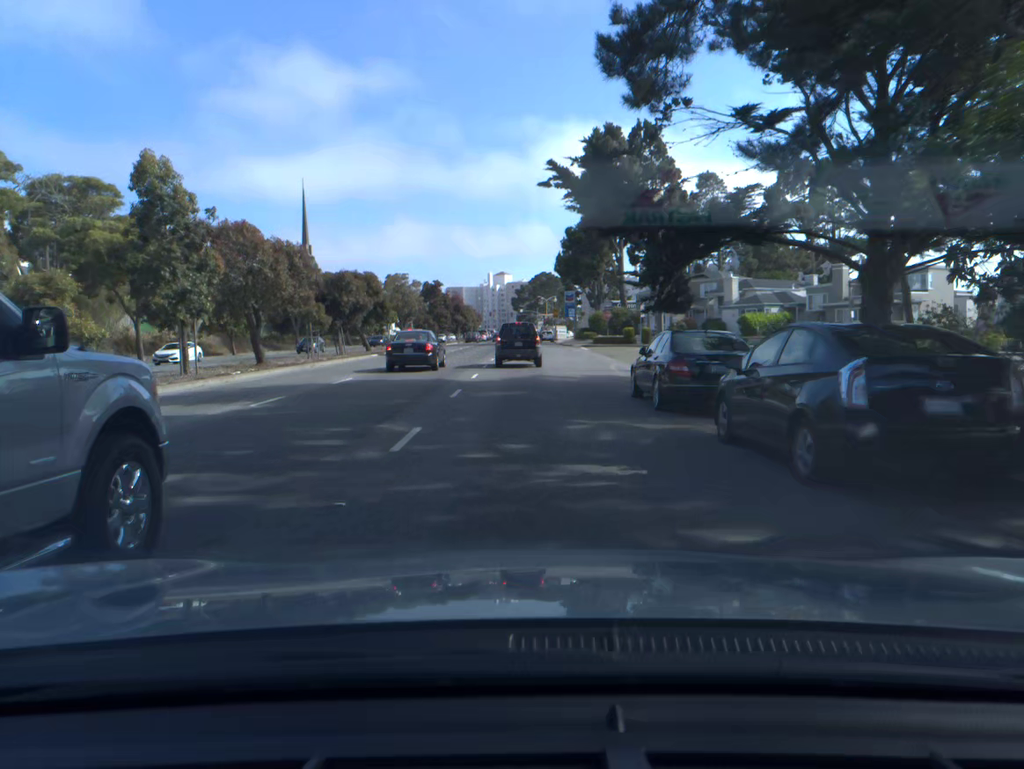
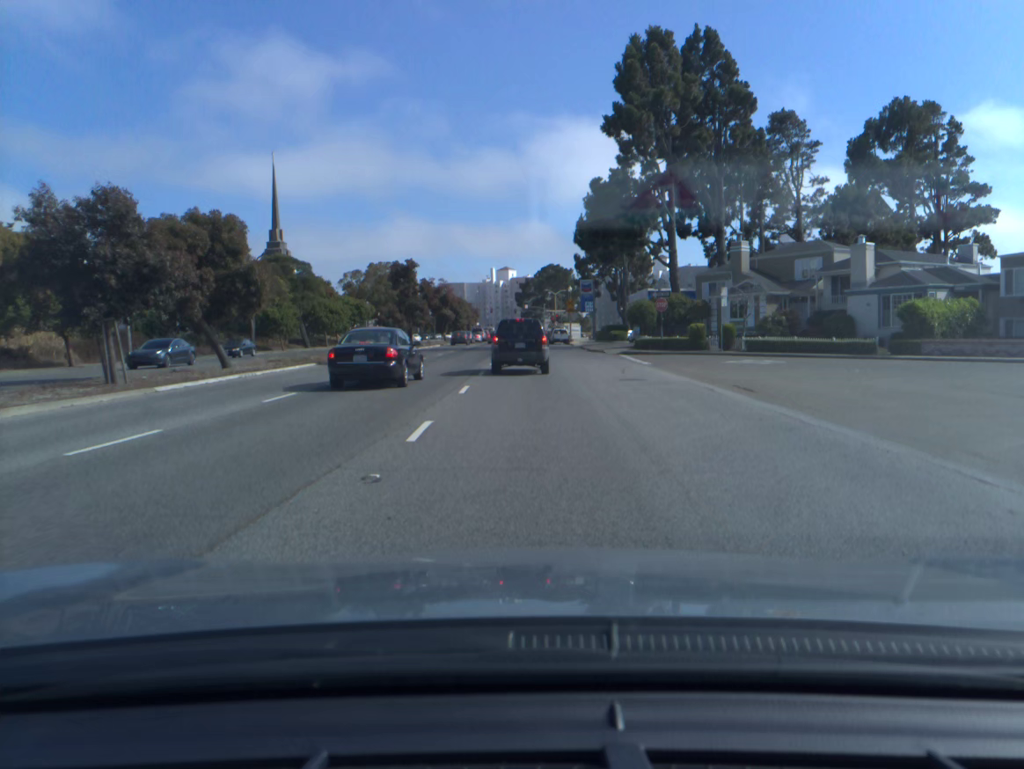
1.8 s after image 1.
(-0.1, +28.0) m; 0°
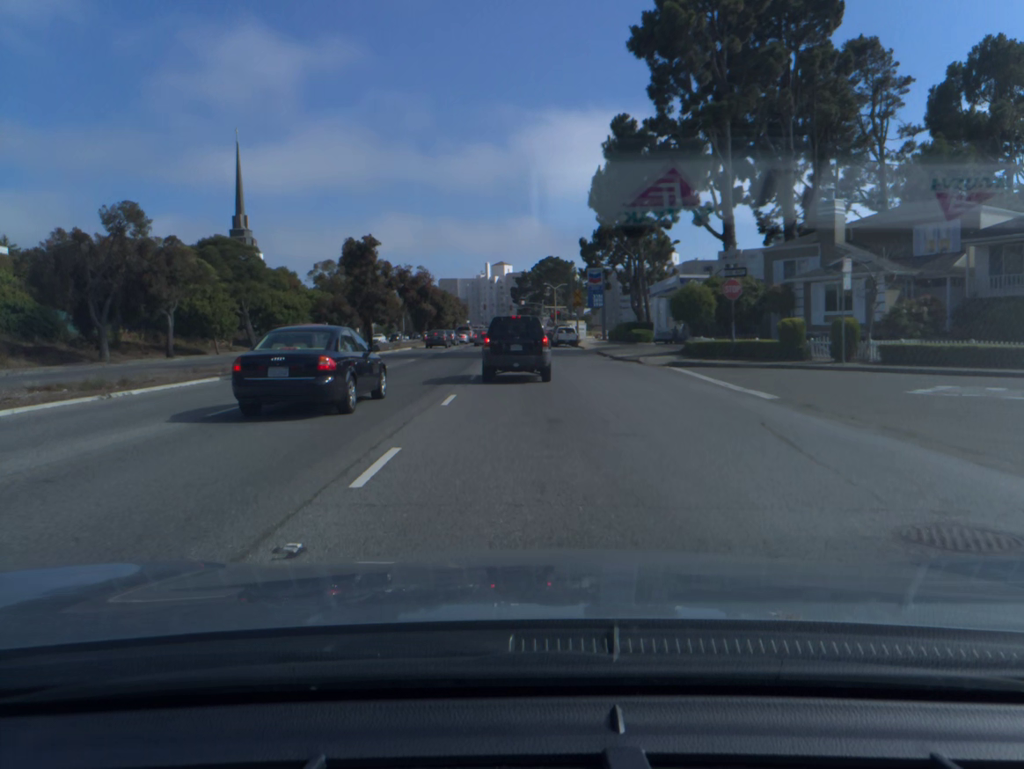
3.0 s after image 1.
(0.0, +17.0) m; 0°
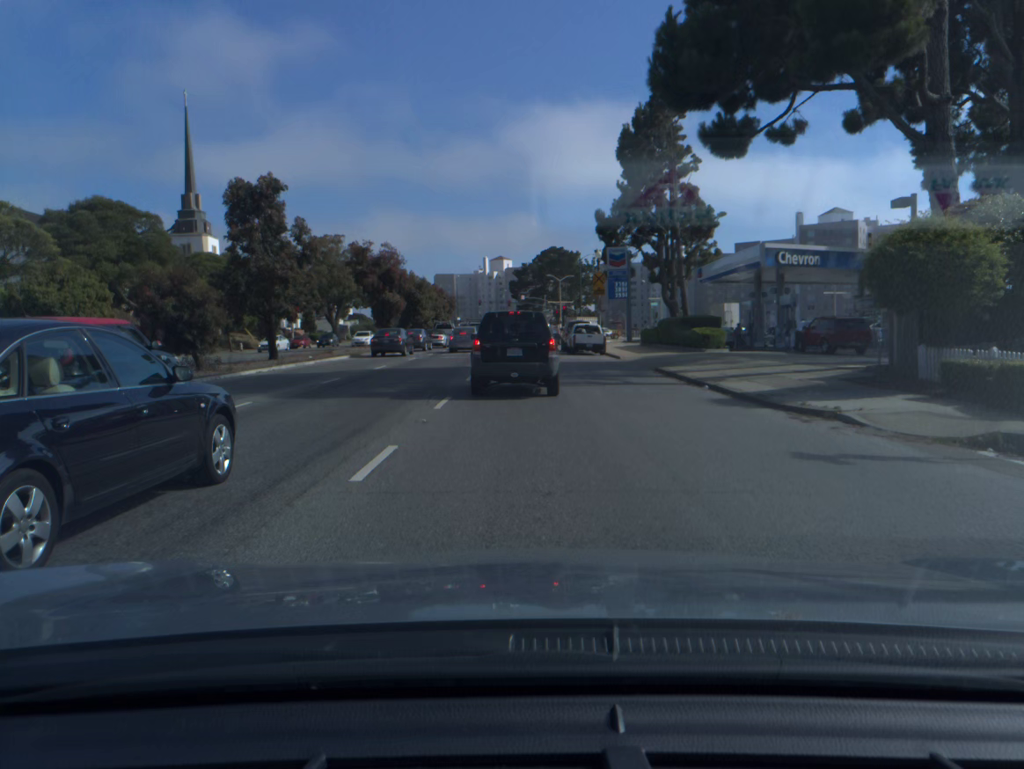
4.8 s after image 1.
(0.0, +22.3) m; 0°
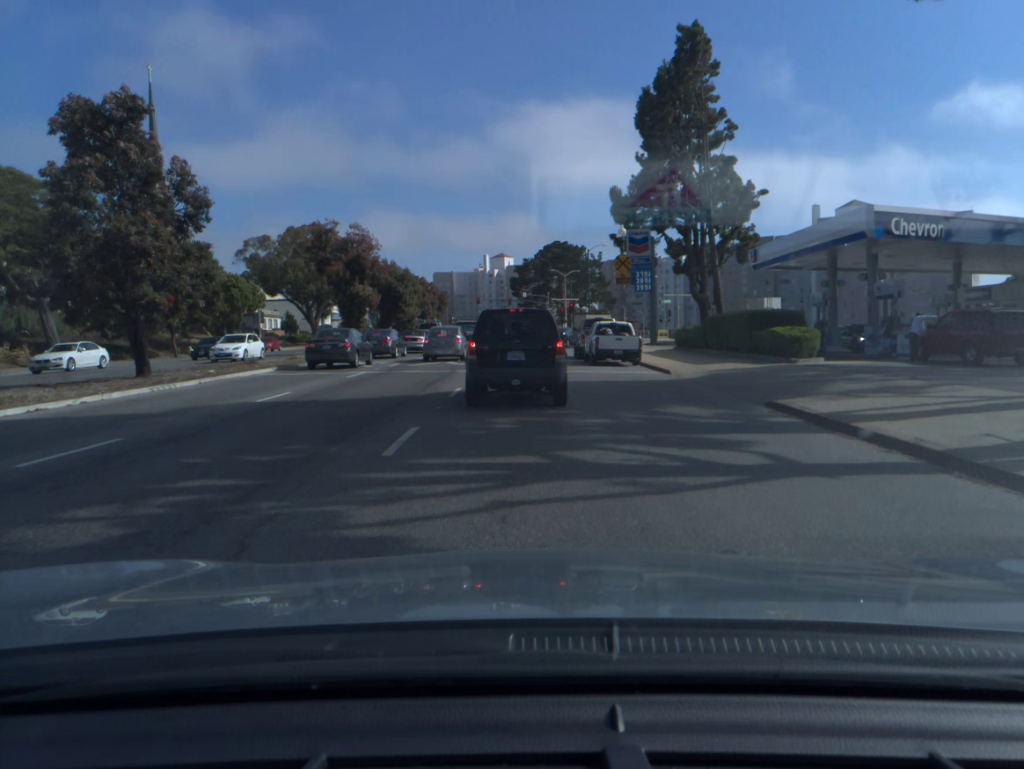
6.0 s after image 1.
(0.0, +12.4) m; 0°
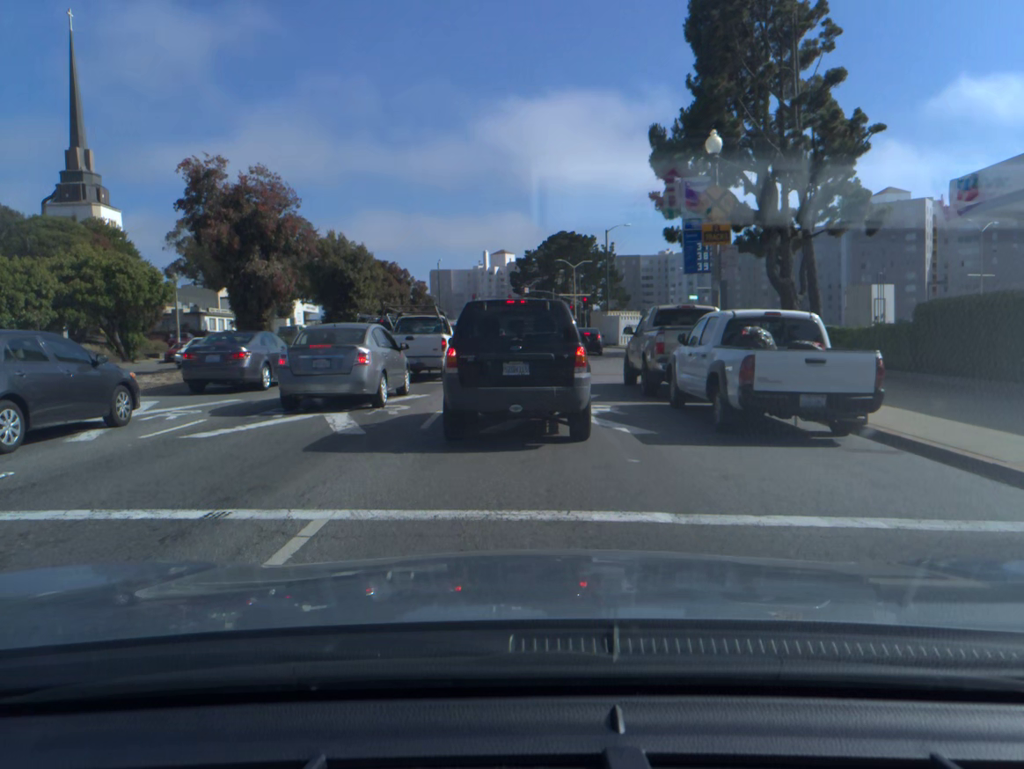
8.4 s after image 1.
(0.0, +19.8) m; 0°
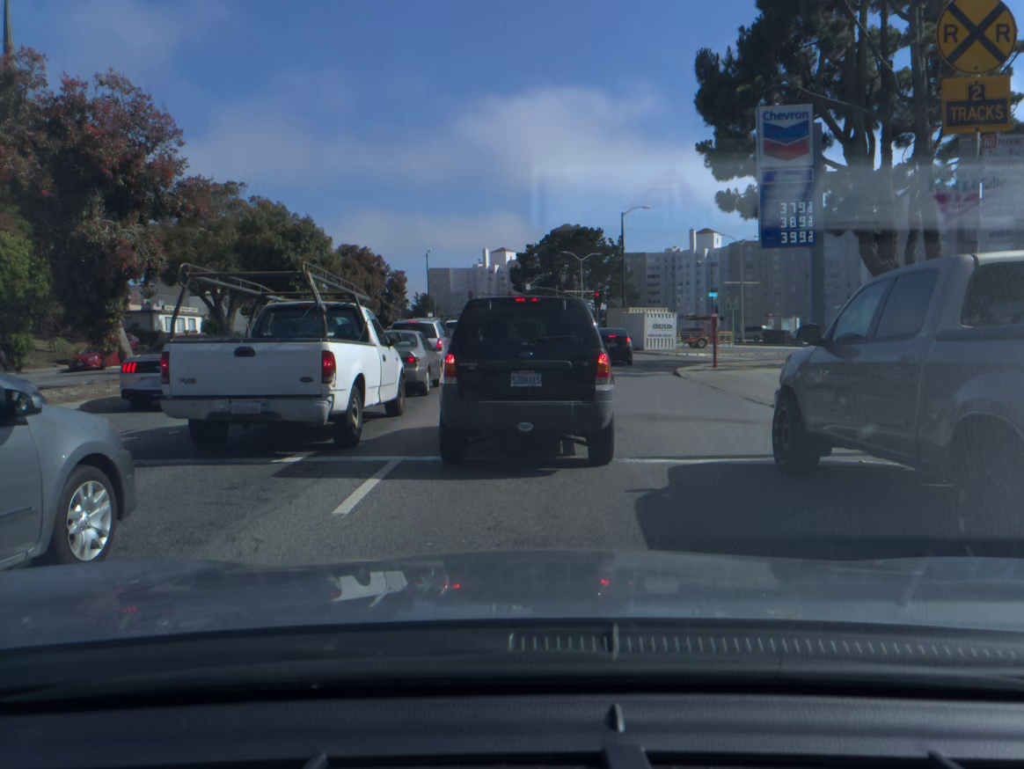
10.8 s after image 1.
(-0.1, +12.3) m; -1°
